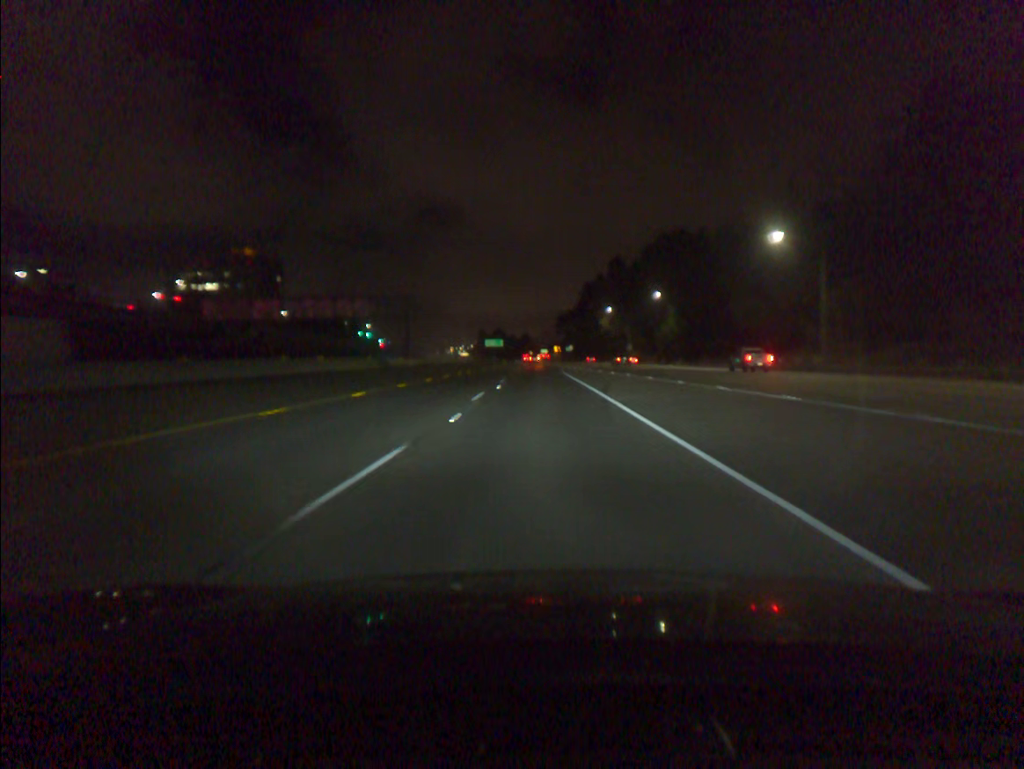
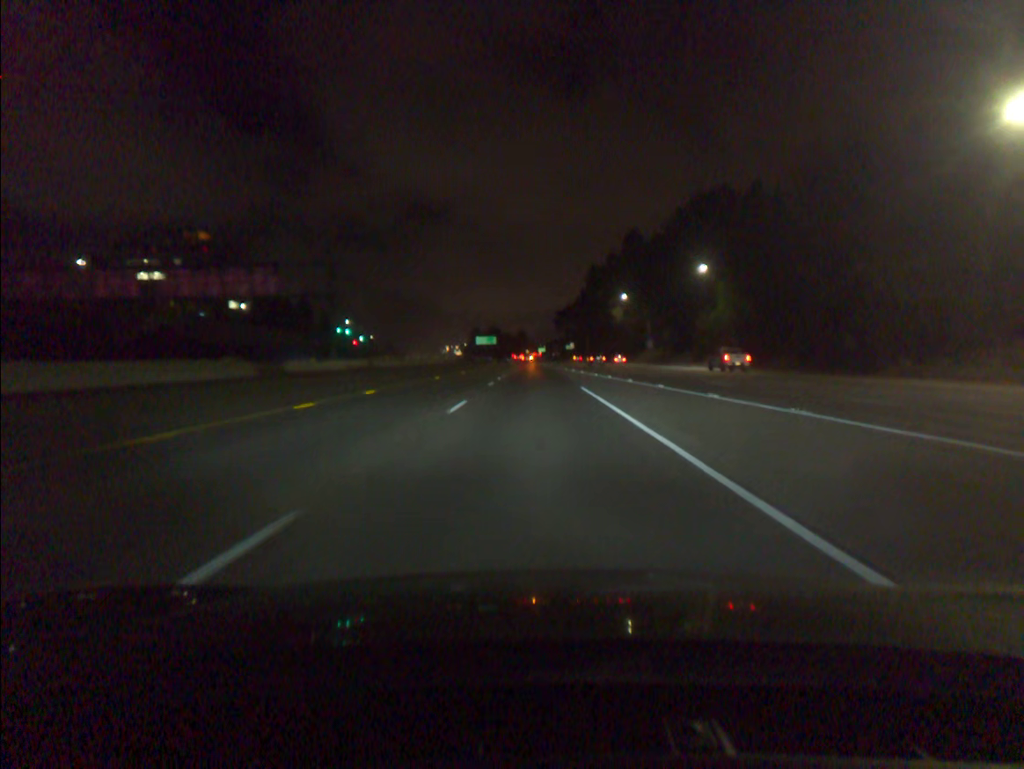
(+0.1, +33.8) m; 0°
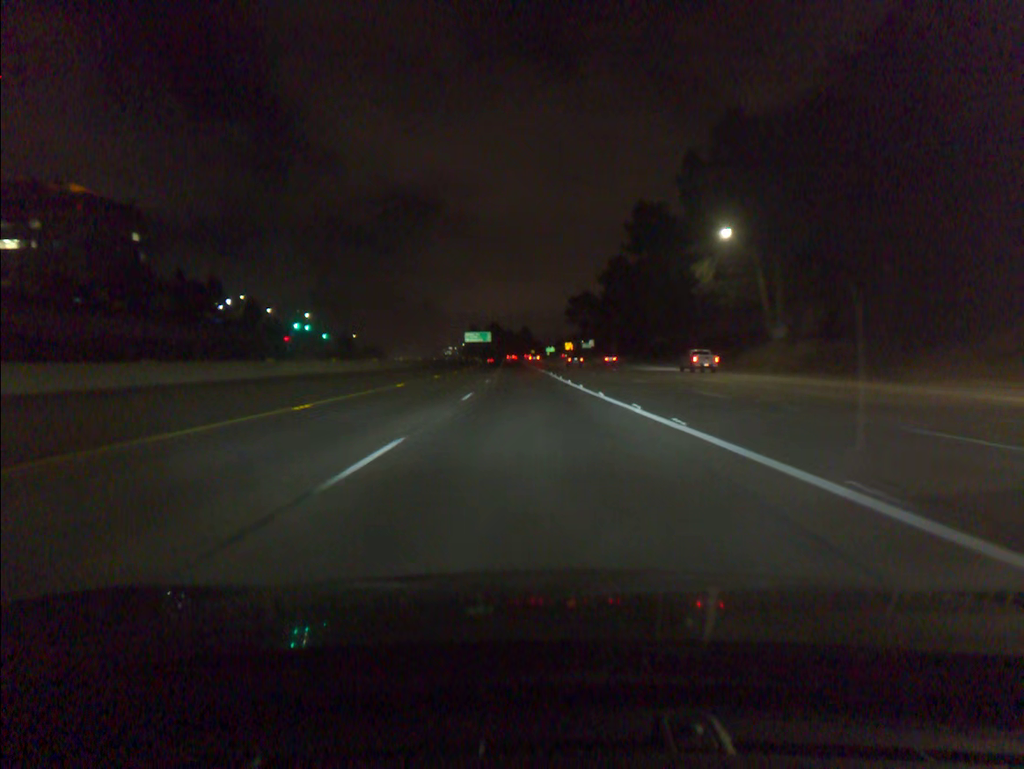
(-0.2, +67.7) m; 0°
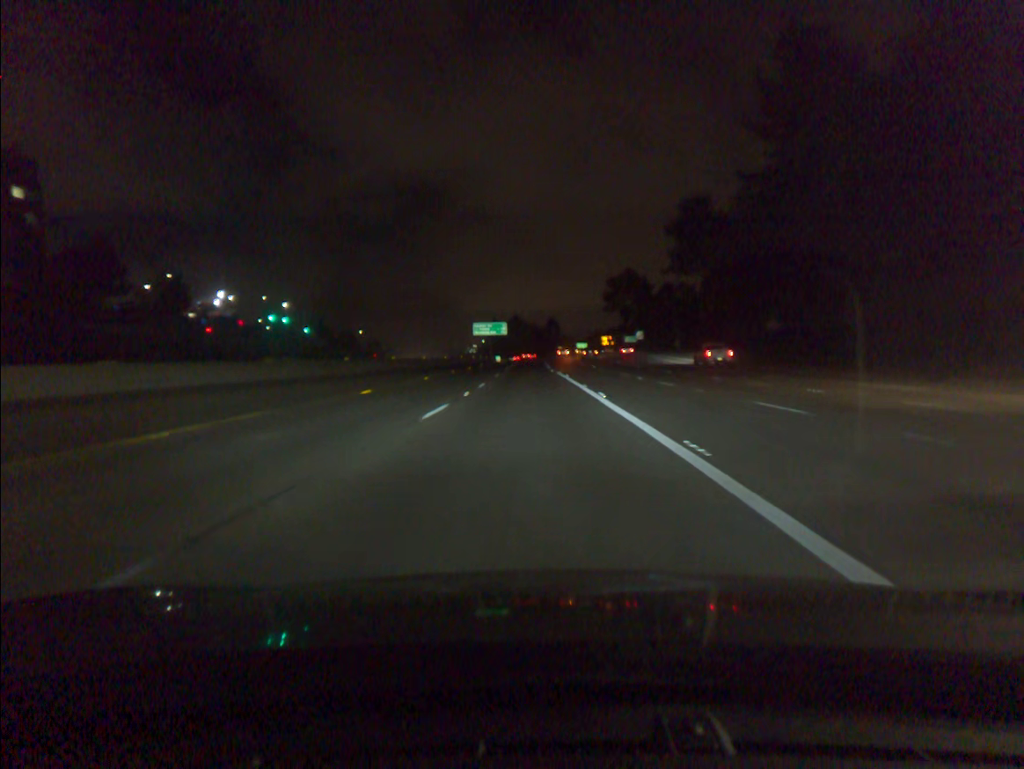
(-0.7, +50.9) m; -2°
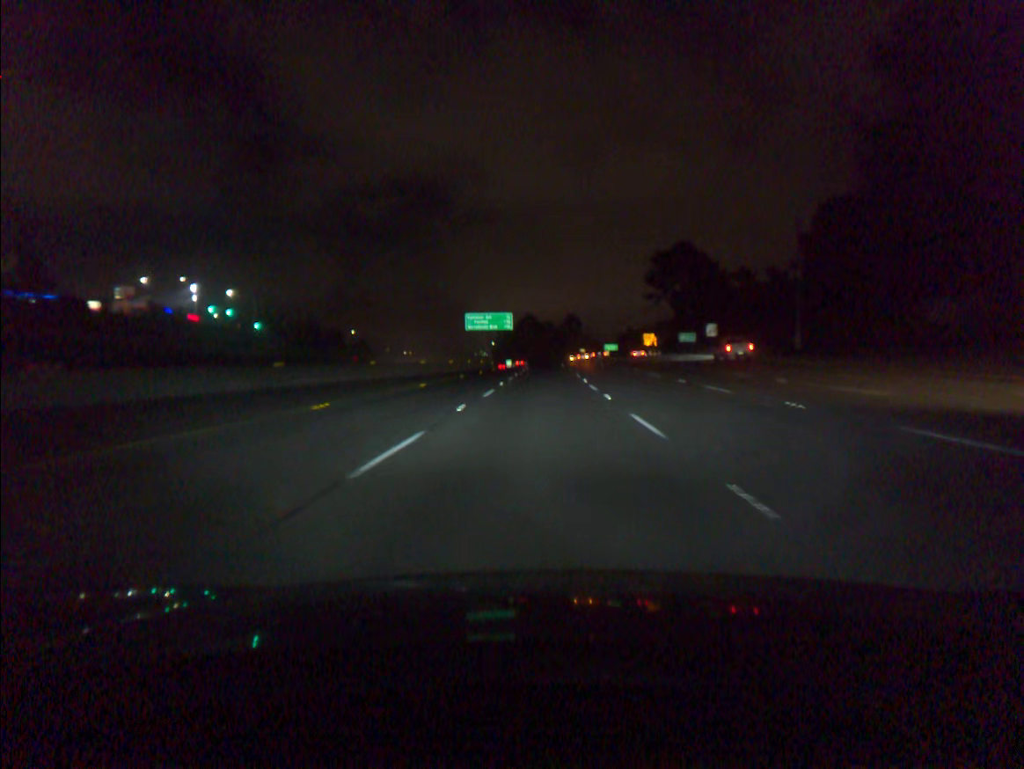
(-0.7, +51.0) m; -1°
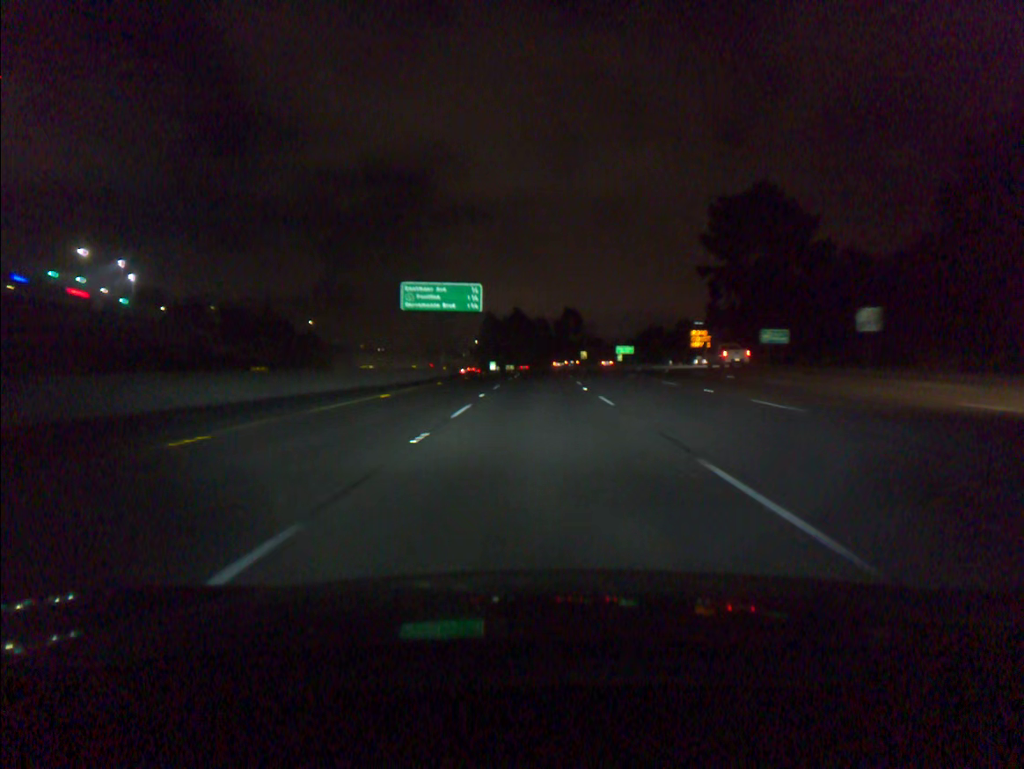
(+0.3, +50.8) m; +1°
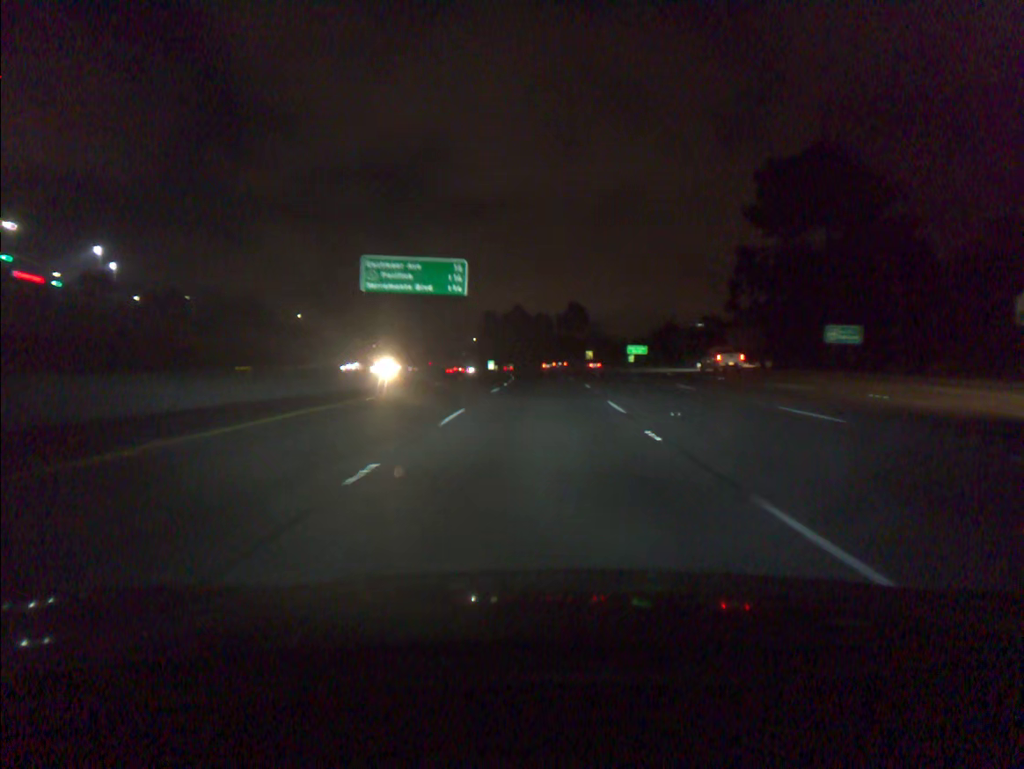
(0.0, +16.9) m; 0°
